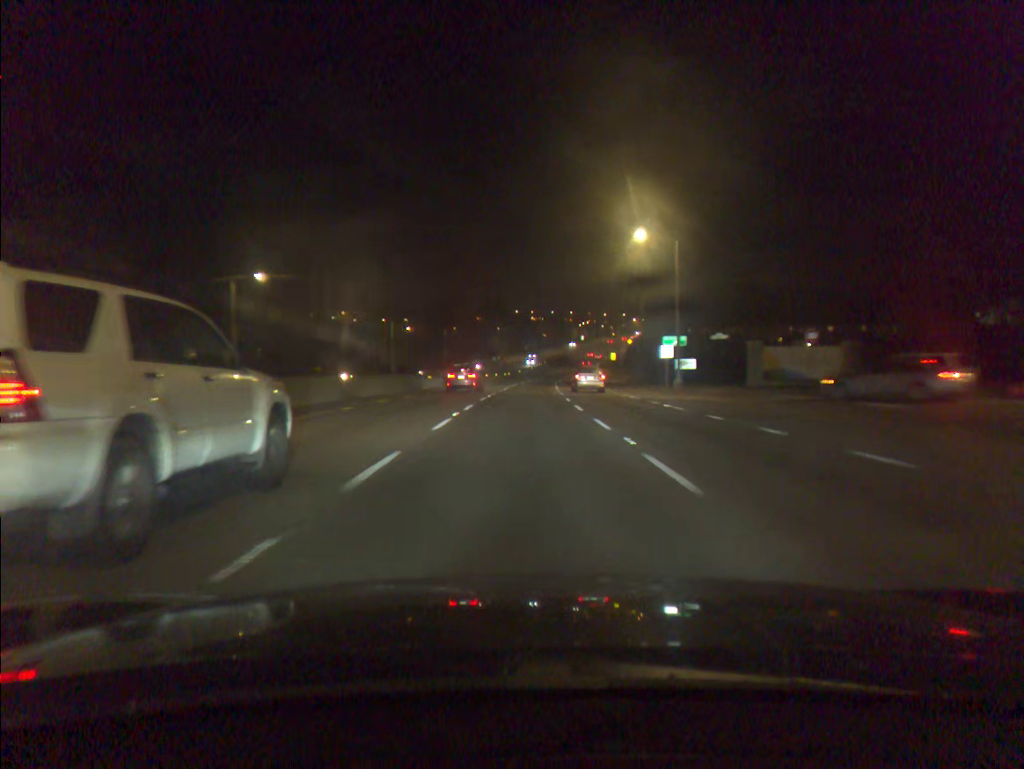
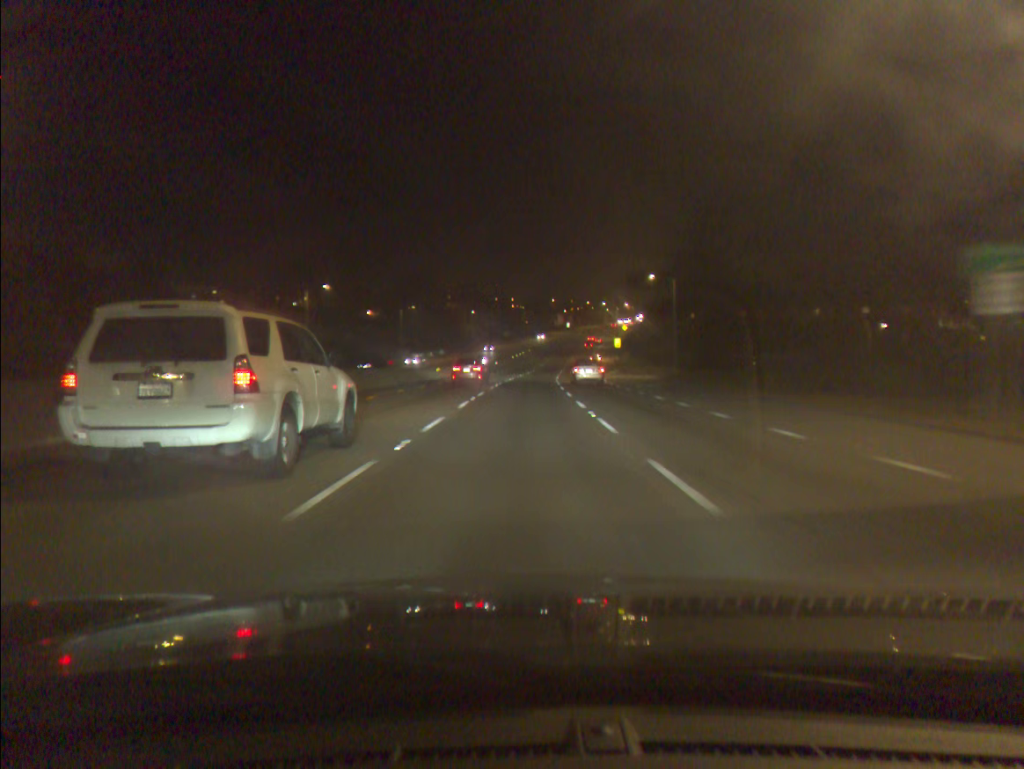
(+0.5, +38.0) m; +1°
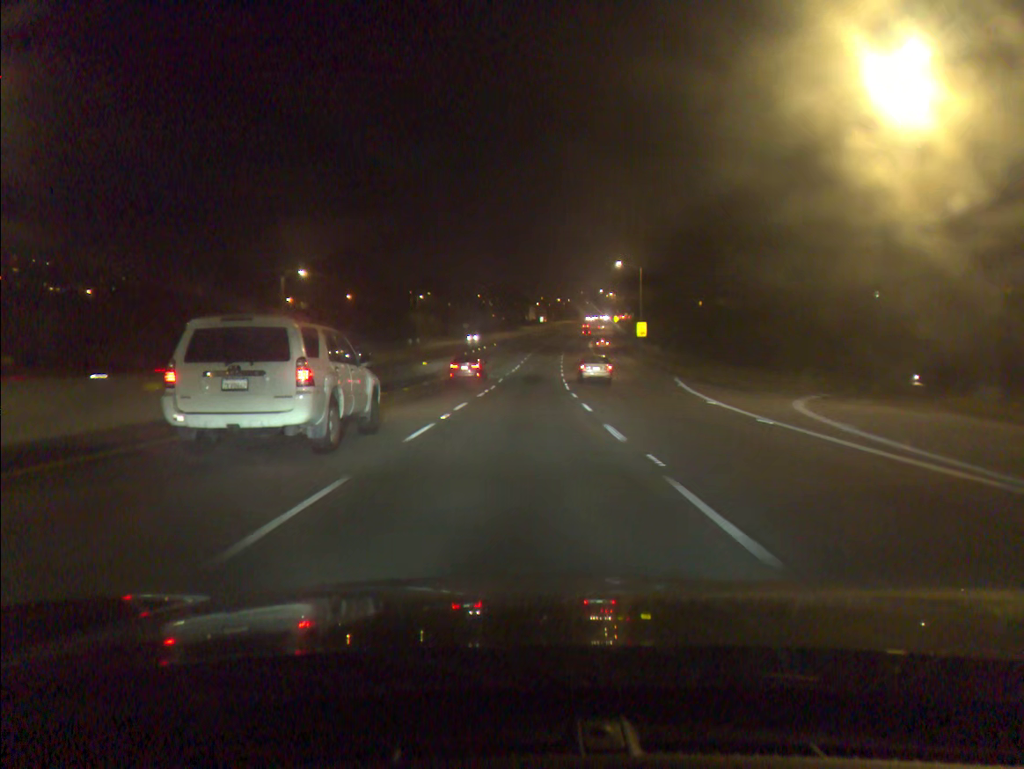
(+1.1, +53.4) m; +2°
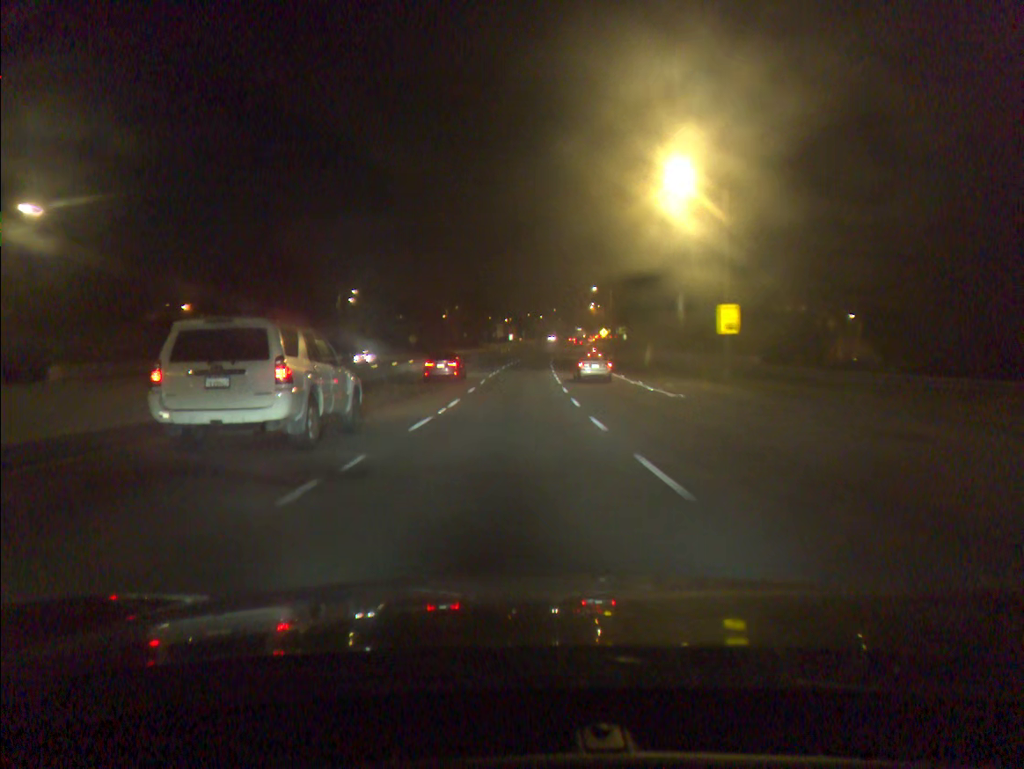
(+0.9, +41.9) m; +2°
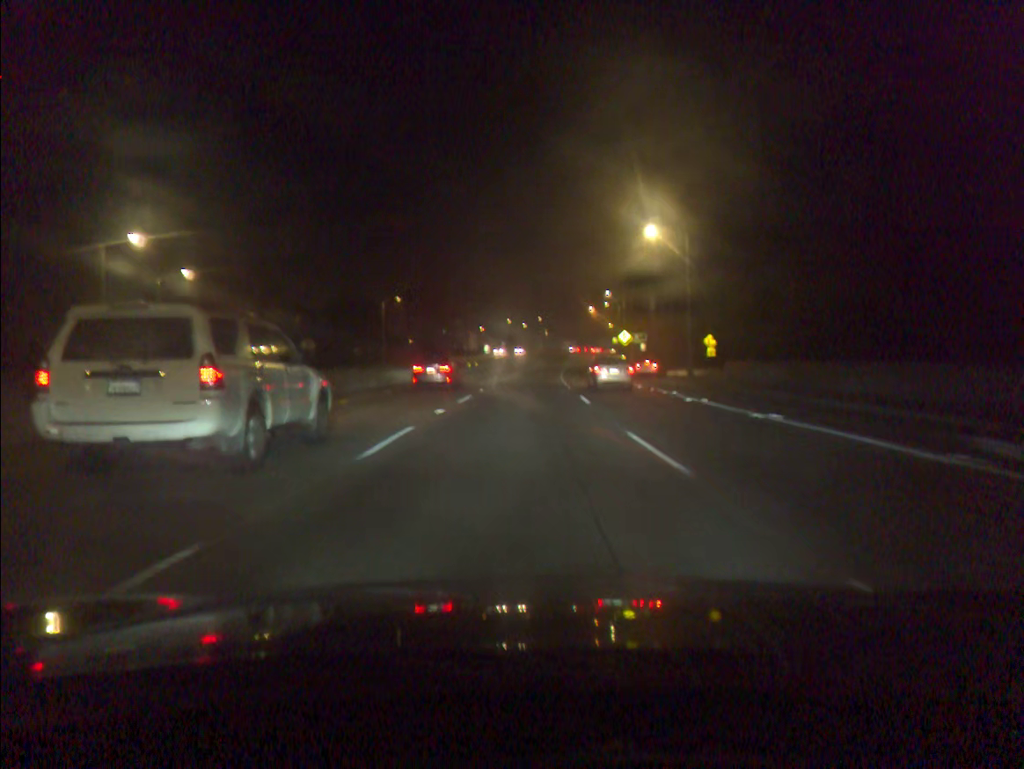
(+0.7, +57.1) m; +1°
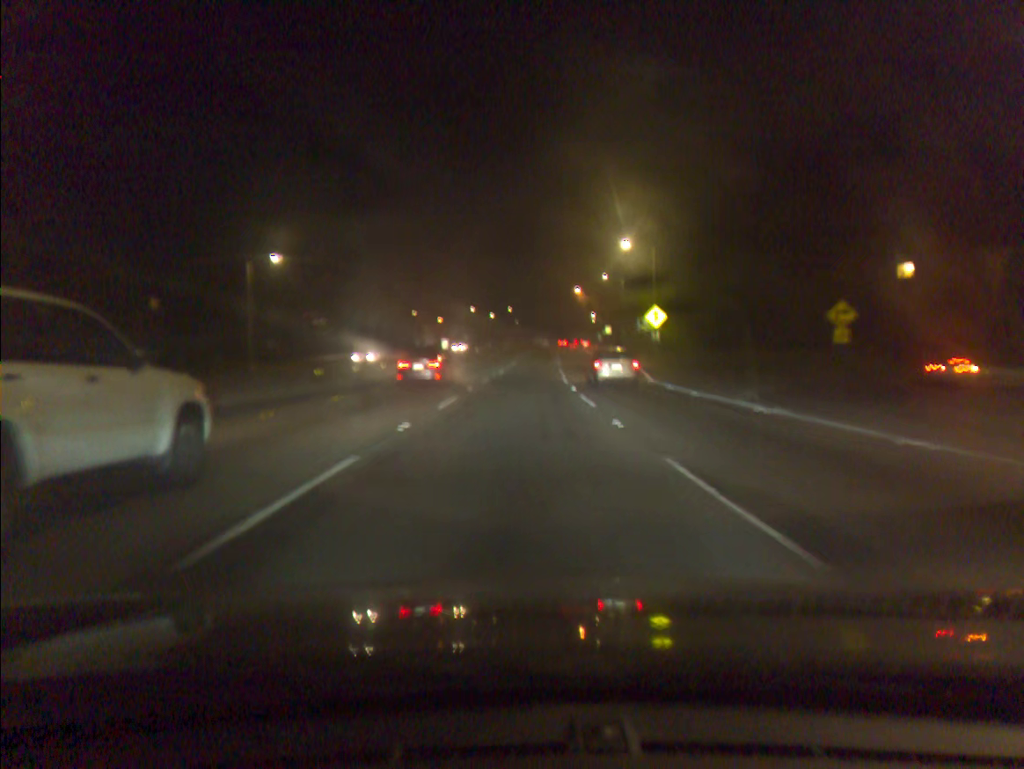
(+1.0, +43.5) m; +2°
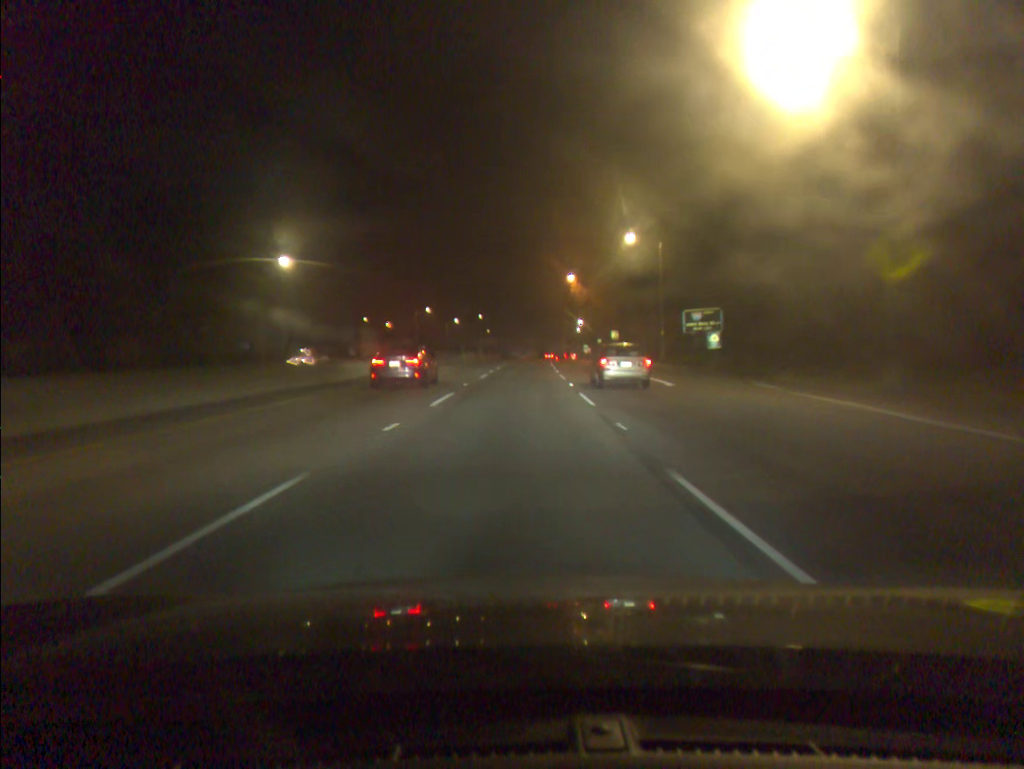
(+0.7, +44.0) m; +2°
